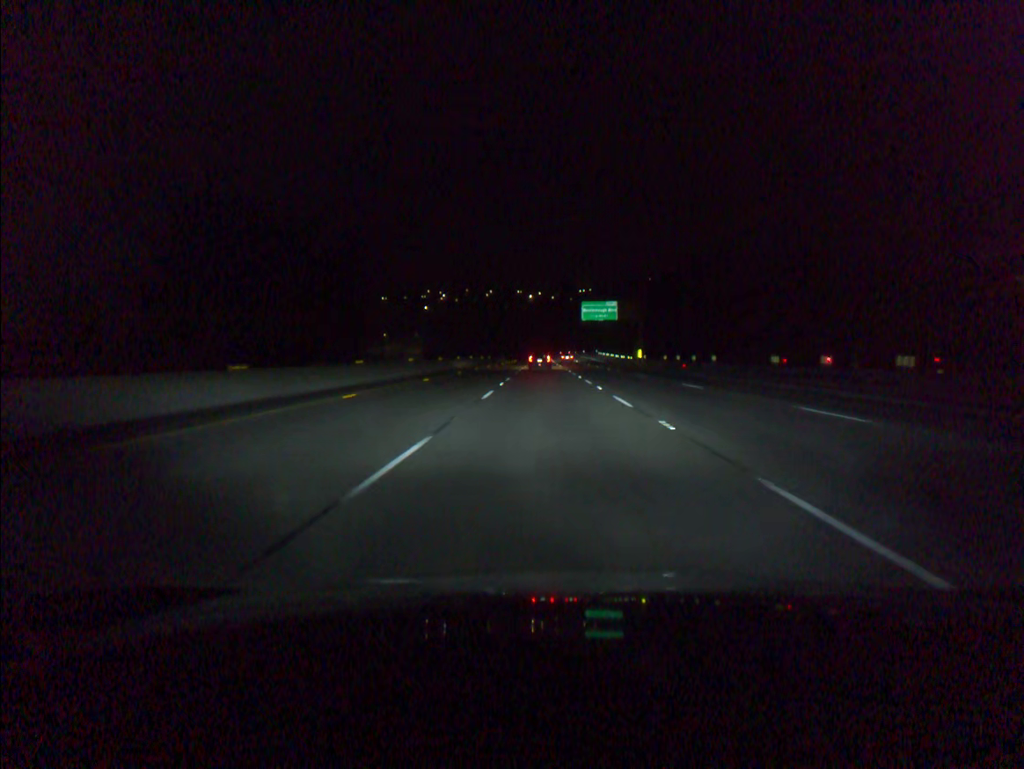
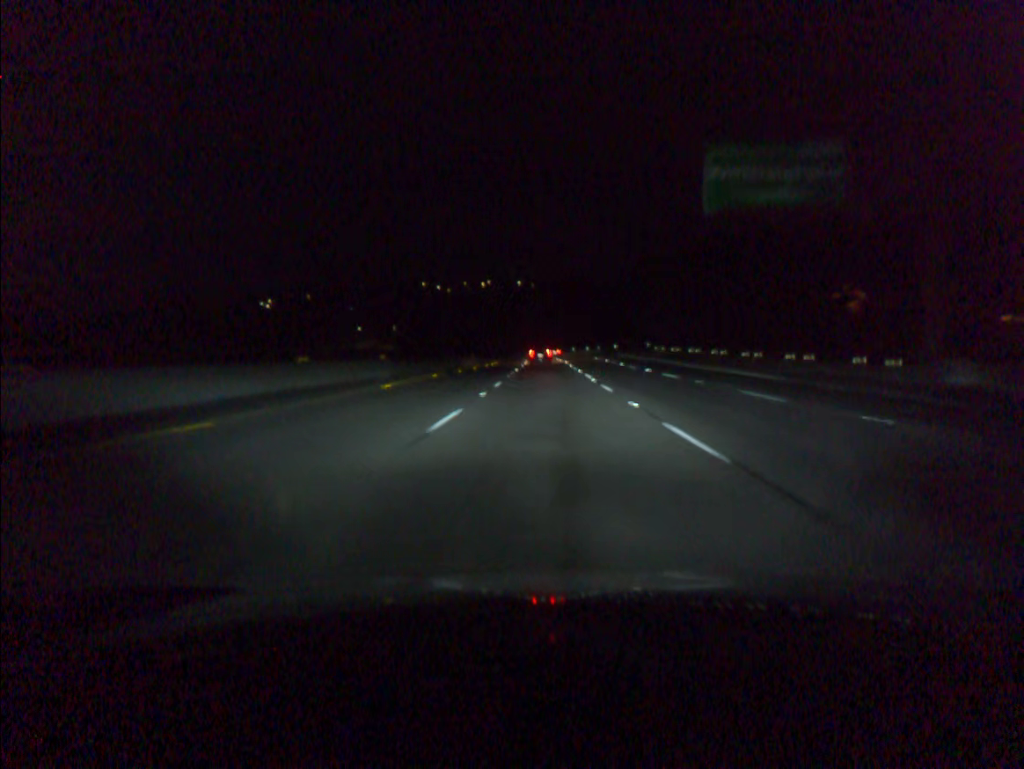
(0.0, +82.5) m; 0°
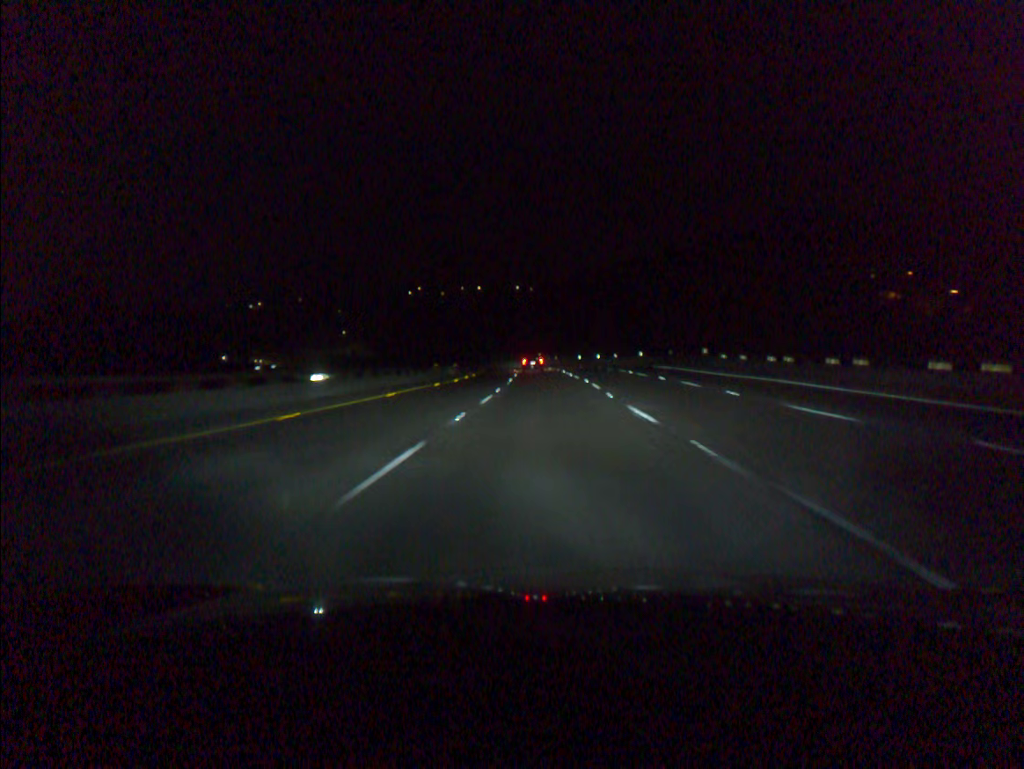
(0.0, +33.2) m; 0°
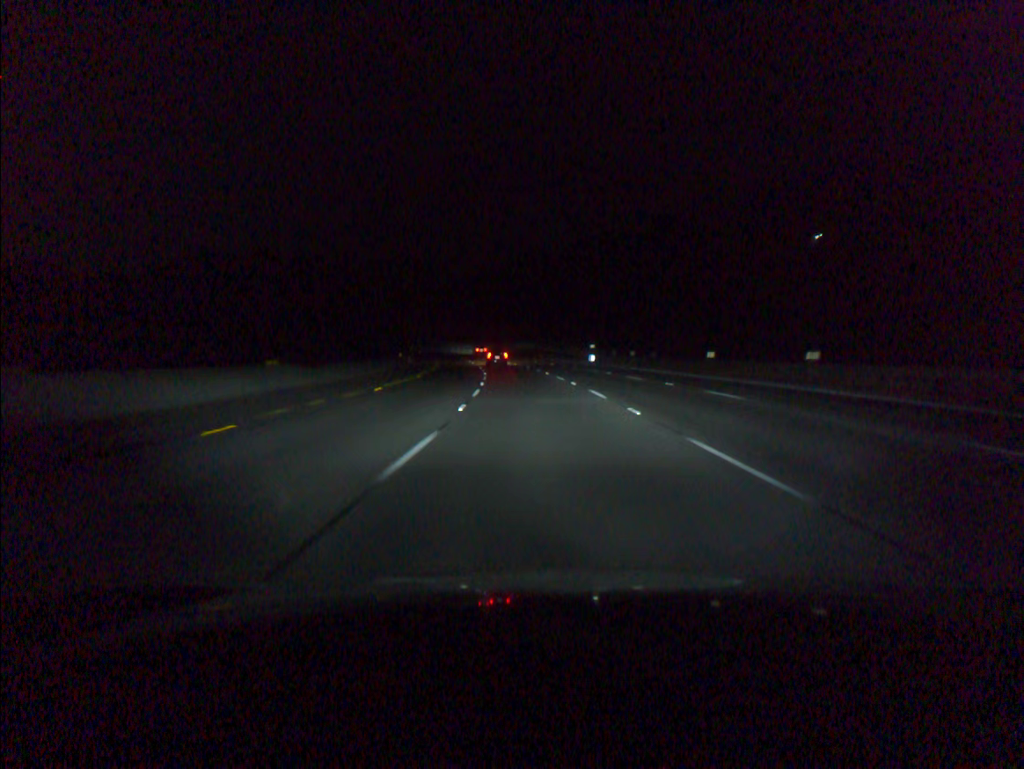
(-1.3, +83.9) m; -3°
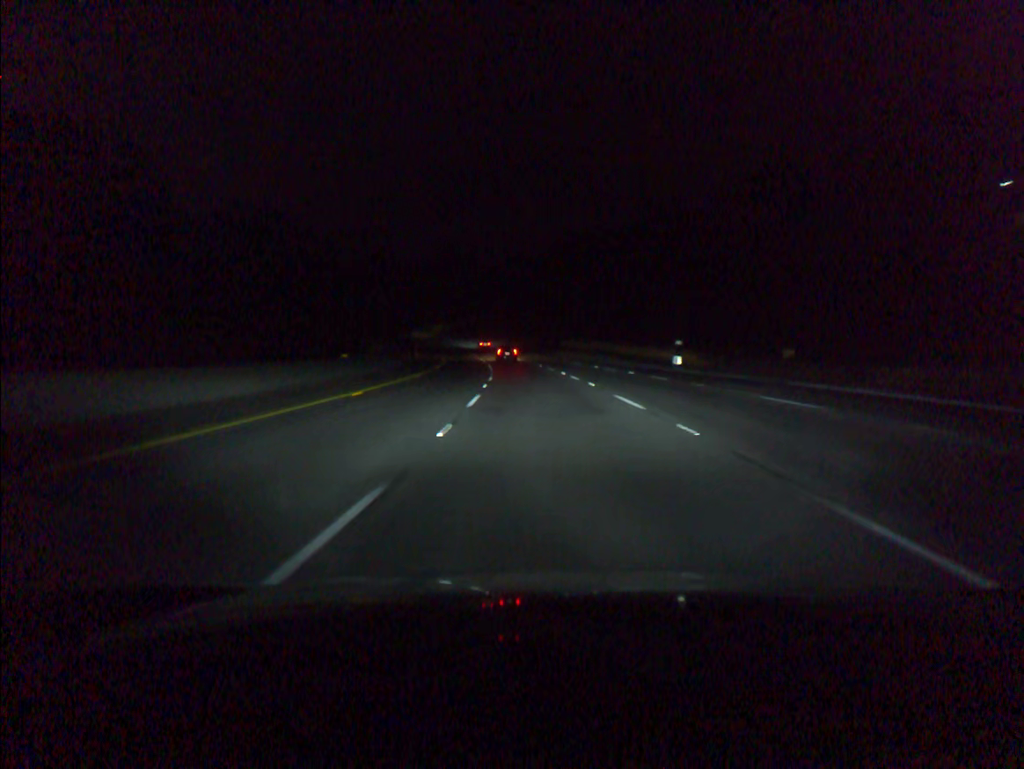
(-1.1, +34.0) m; -4°
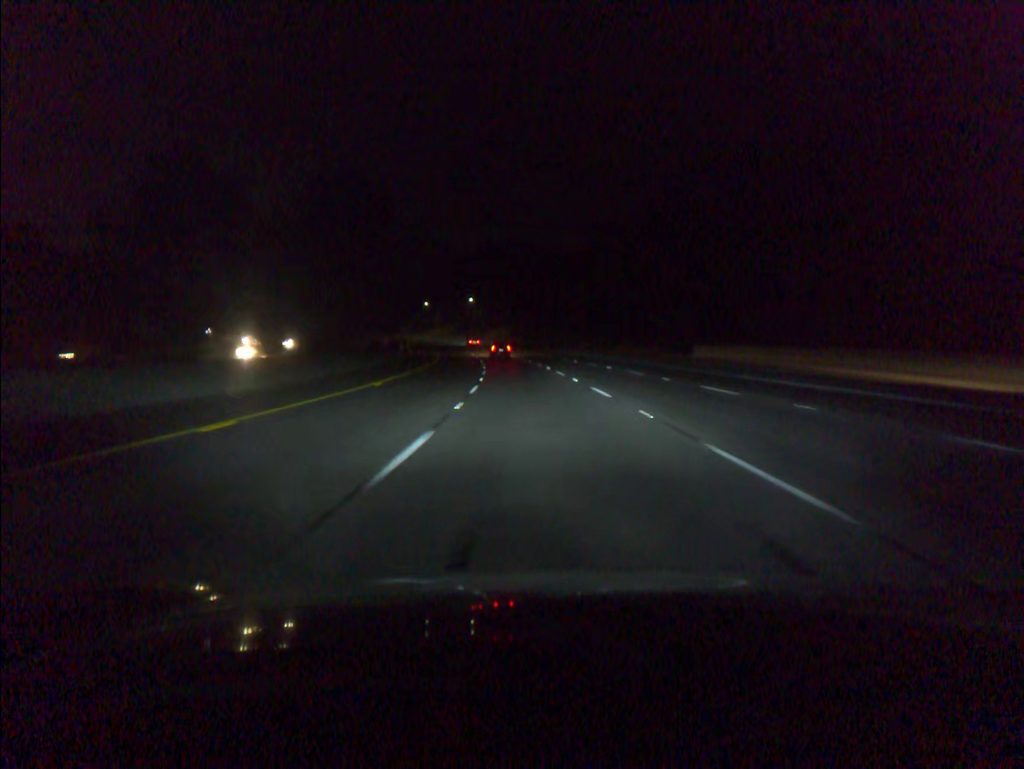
(-3.4, +68.3) m; -6°
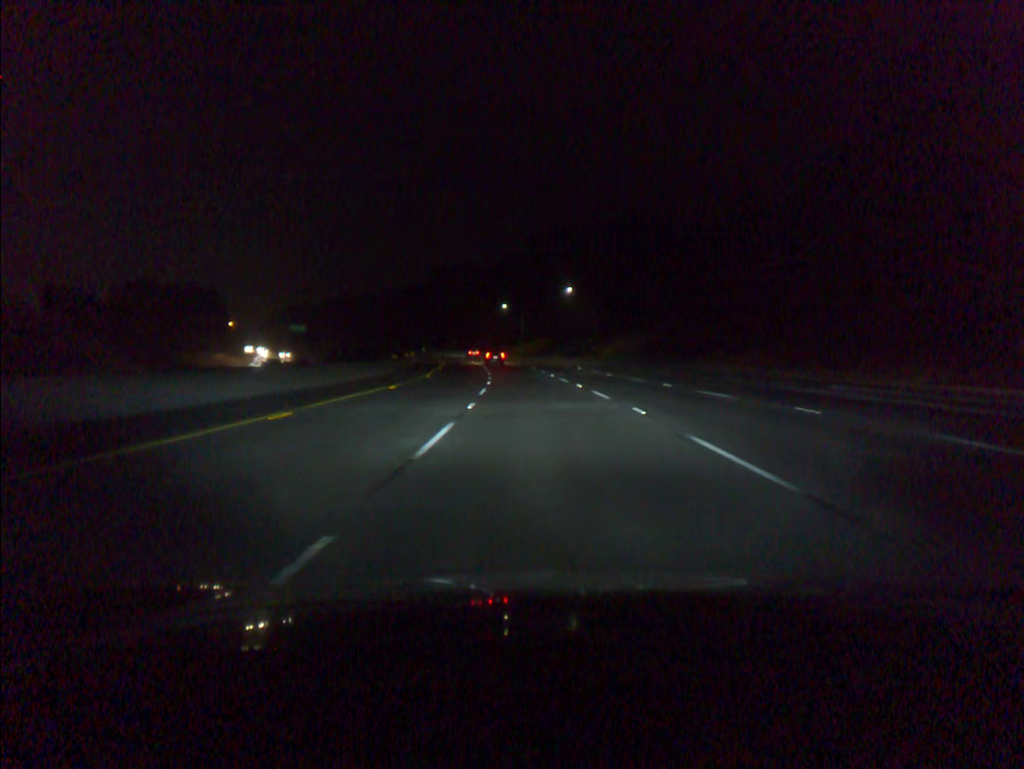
(-6.1, +85.1) m; -8°
